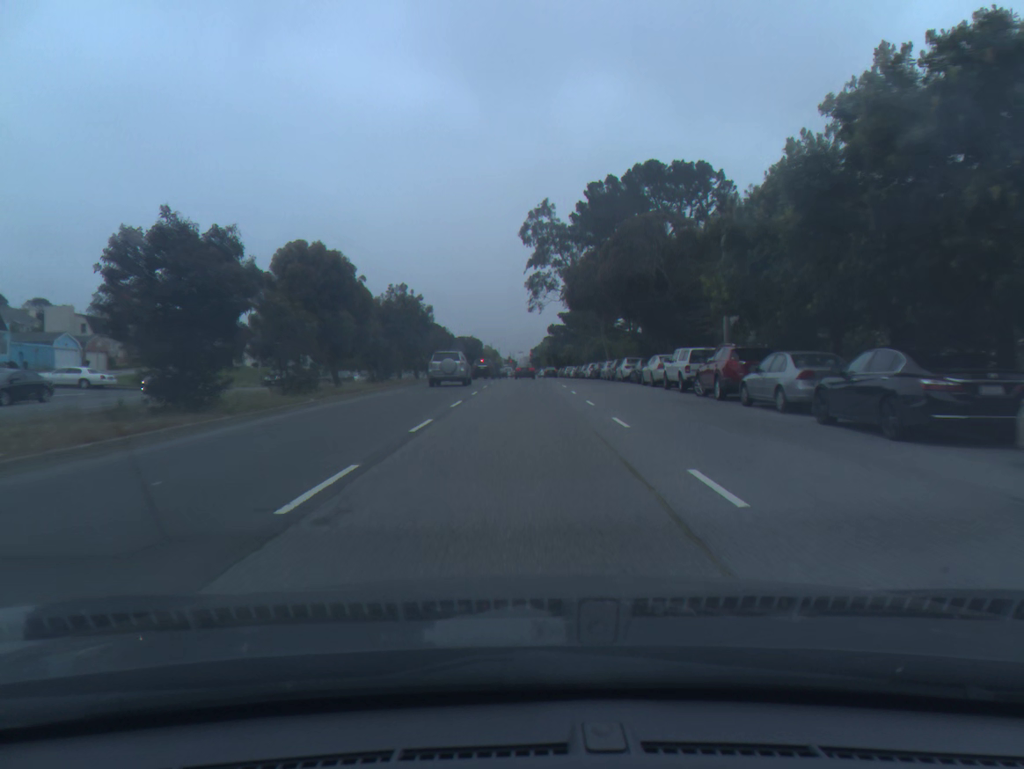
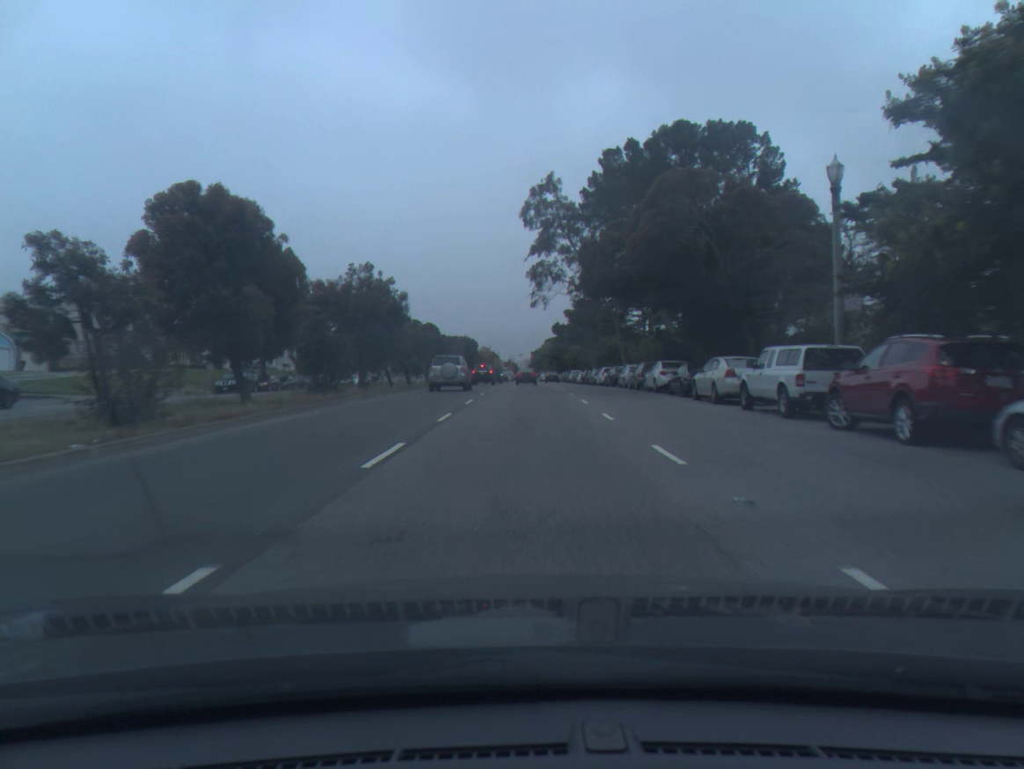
(0.0, +11.3) m; 0°
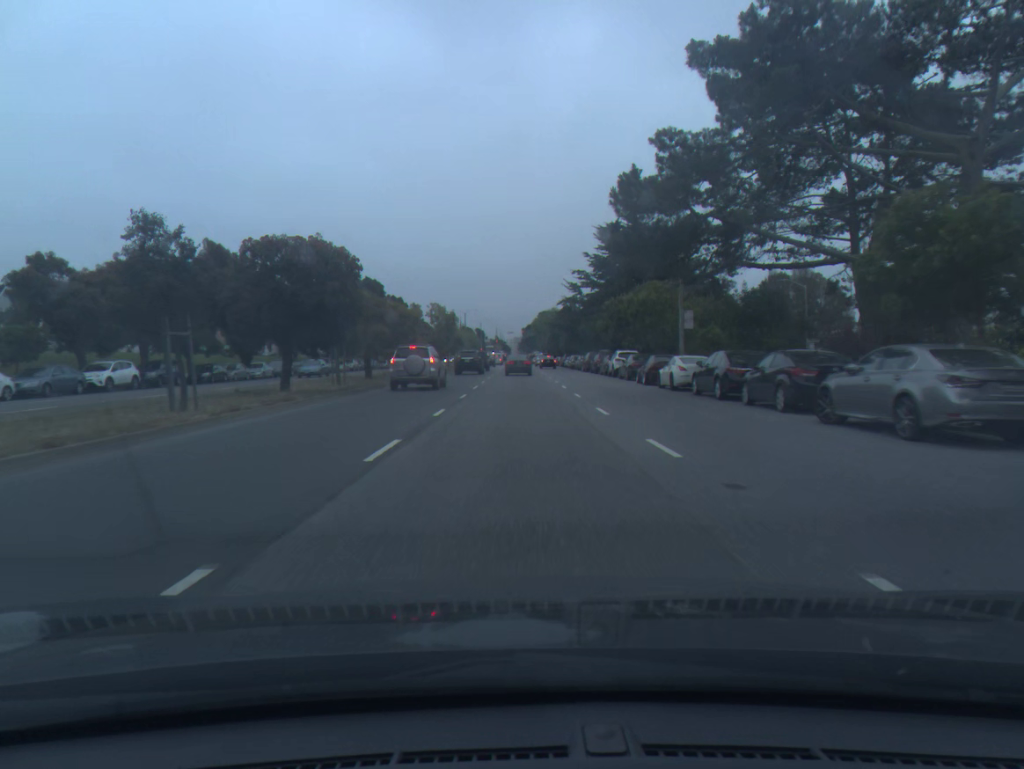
(+0.3, +57.4) m; +1°
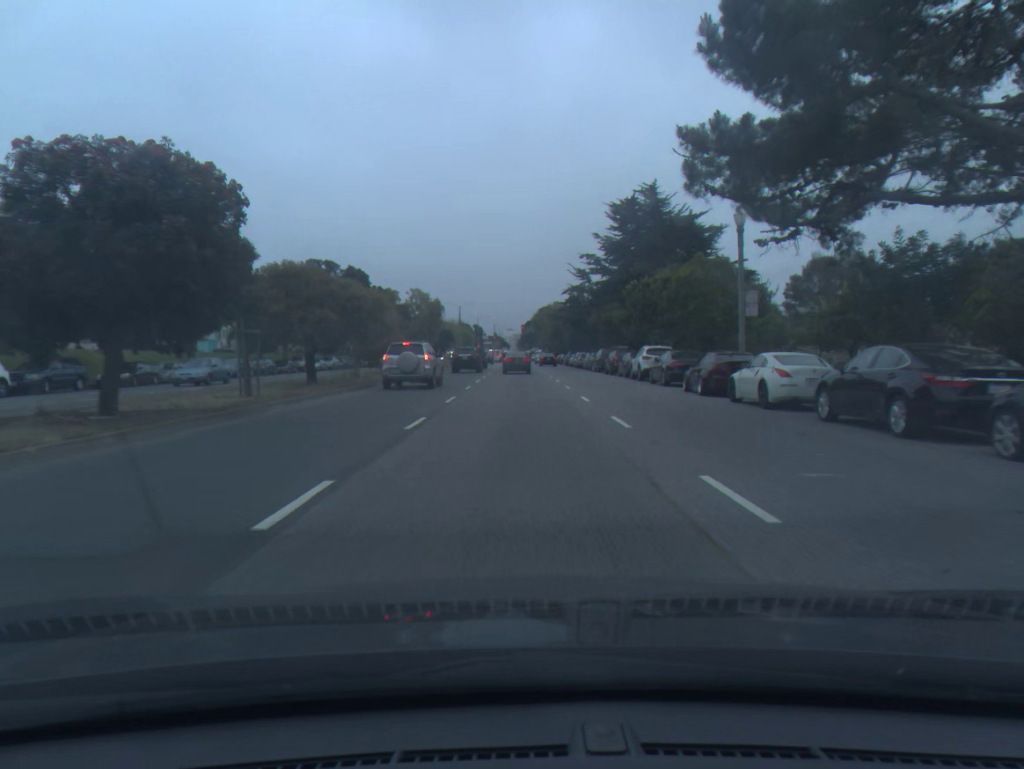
(0.0, +11.1) m; 0°
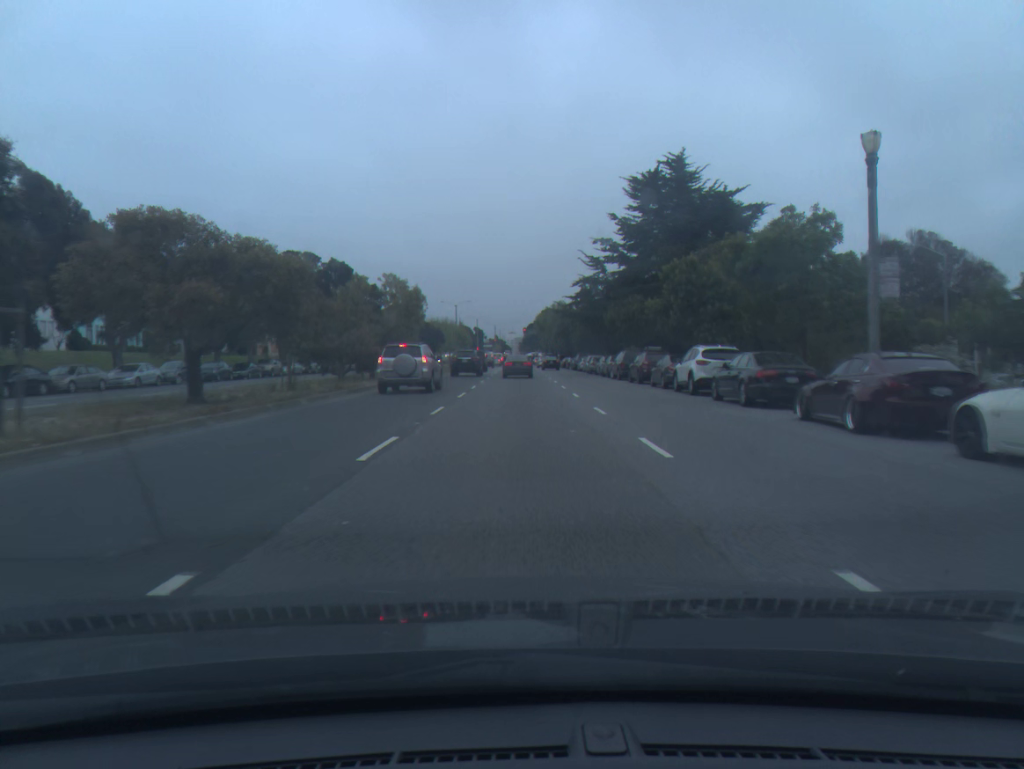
(0.0, +10.8) m; 0°
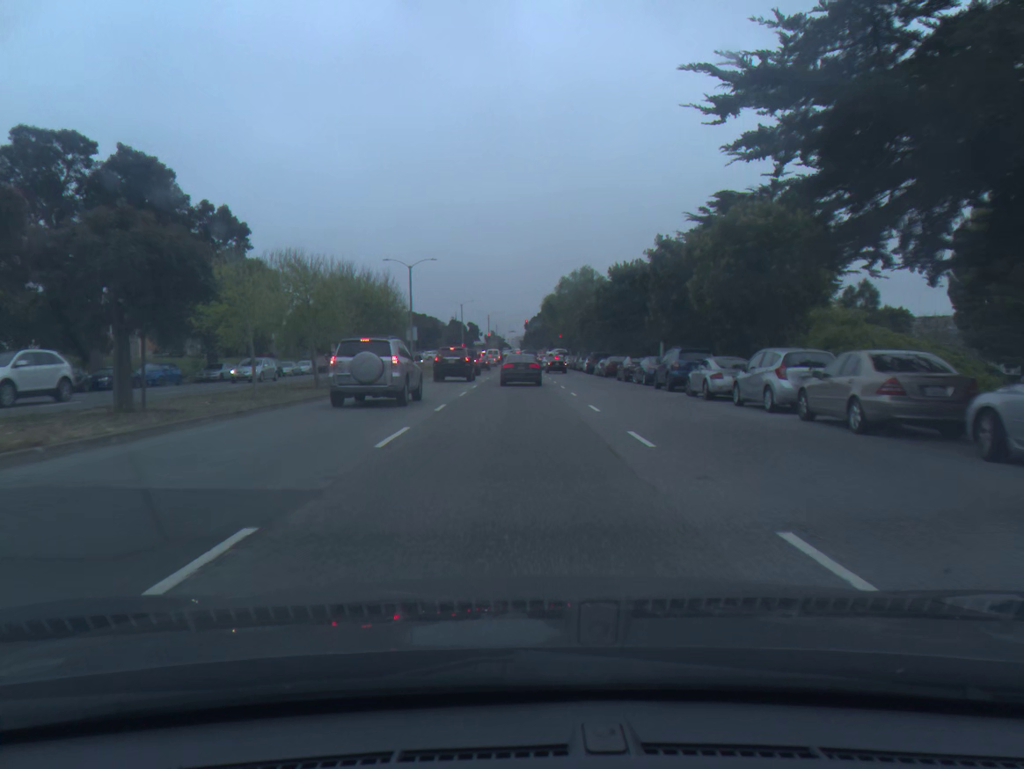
(-0.1, +49.8) m; 0°
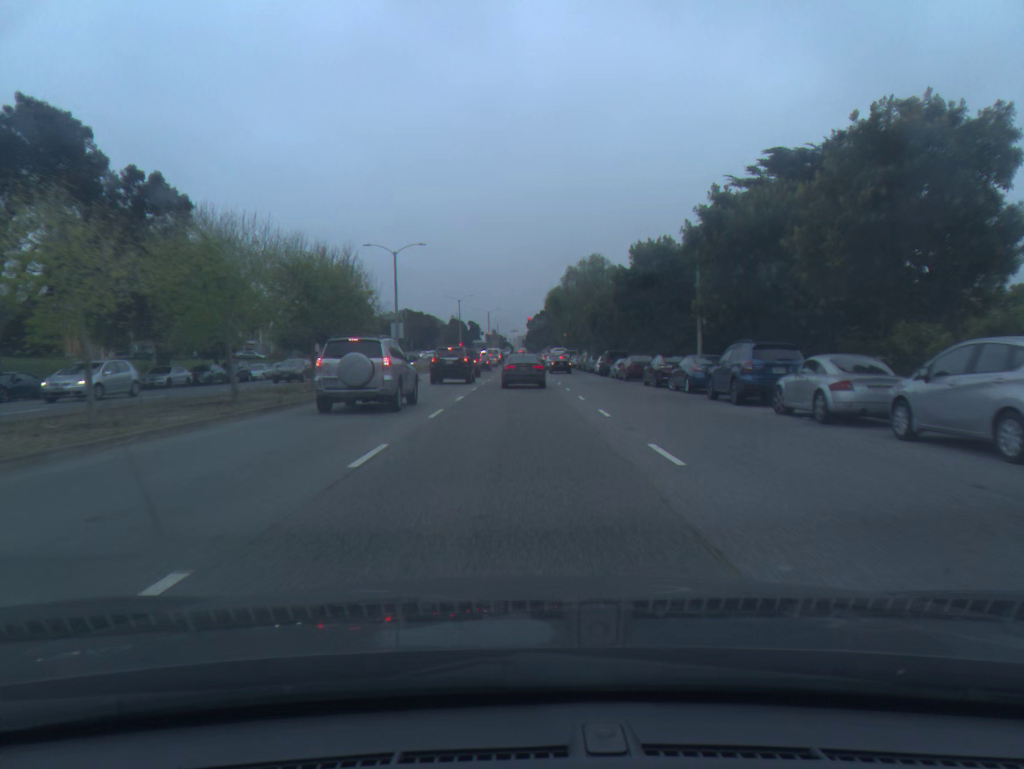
(0.0, +9.0) m; 0°
